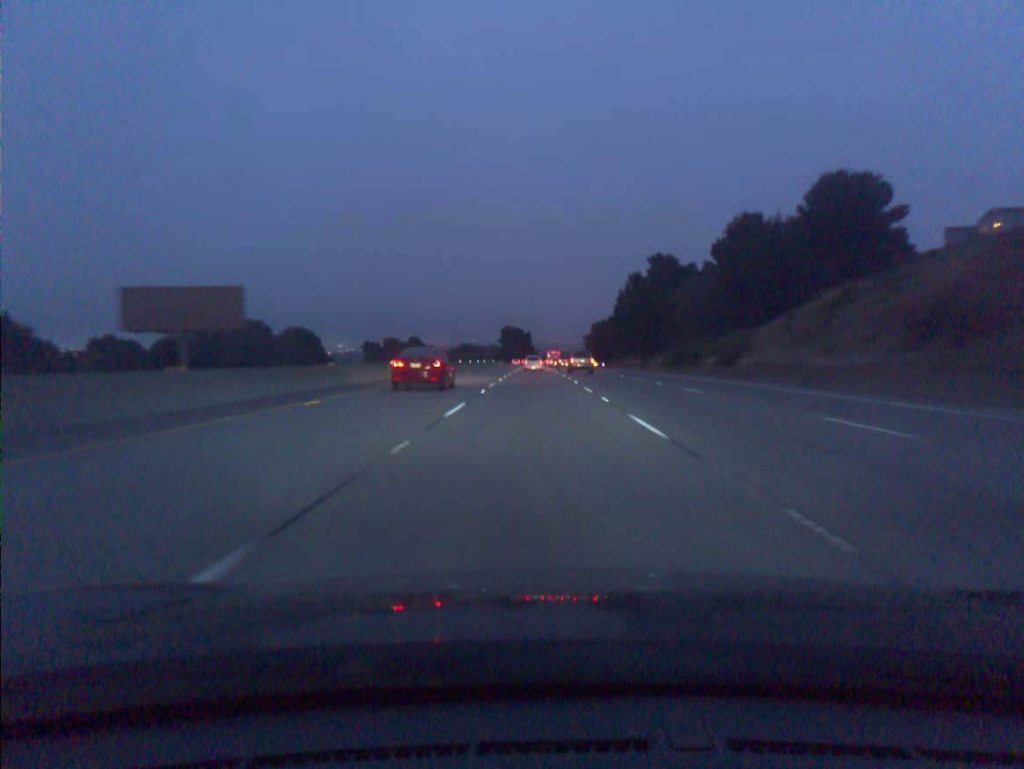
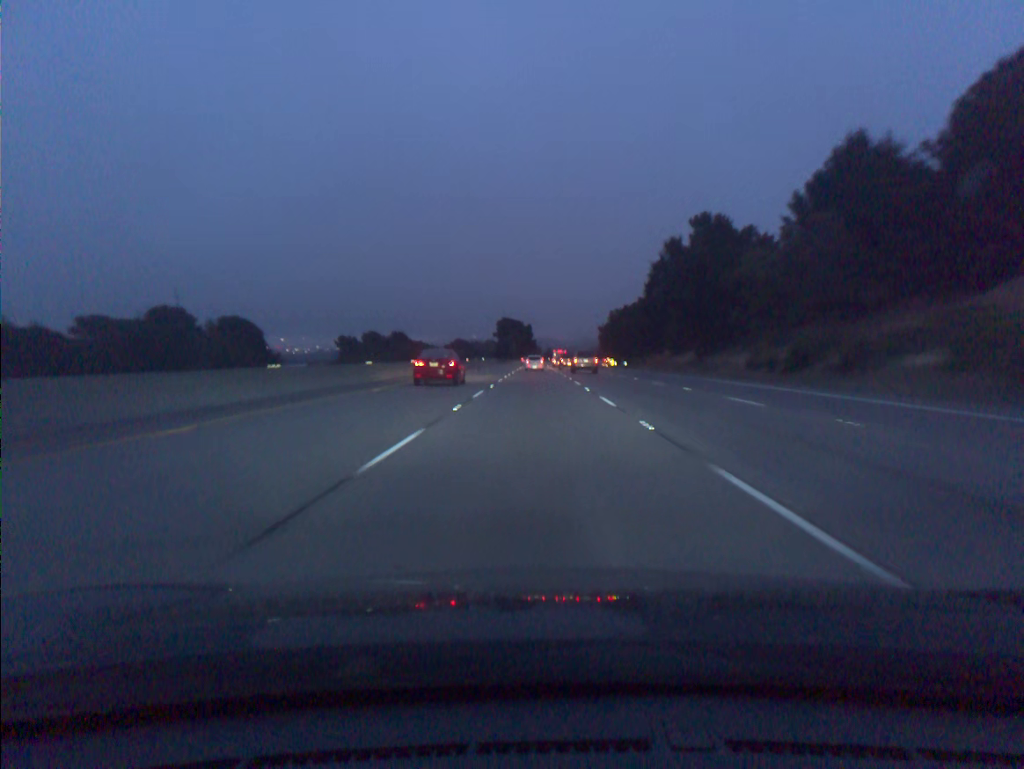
(0.0, +36.5) m; 0°
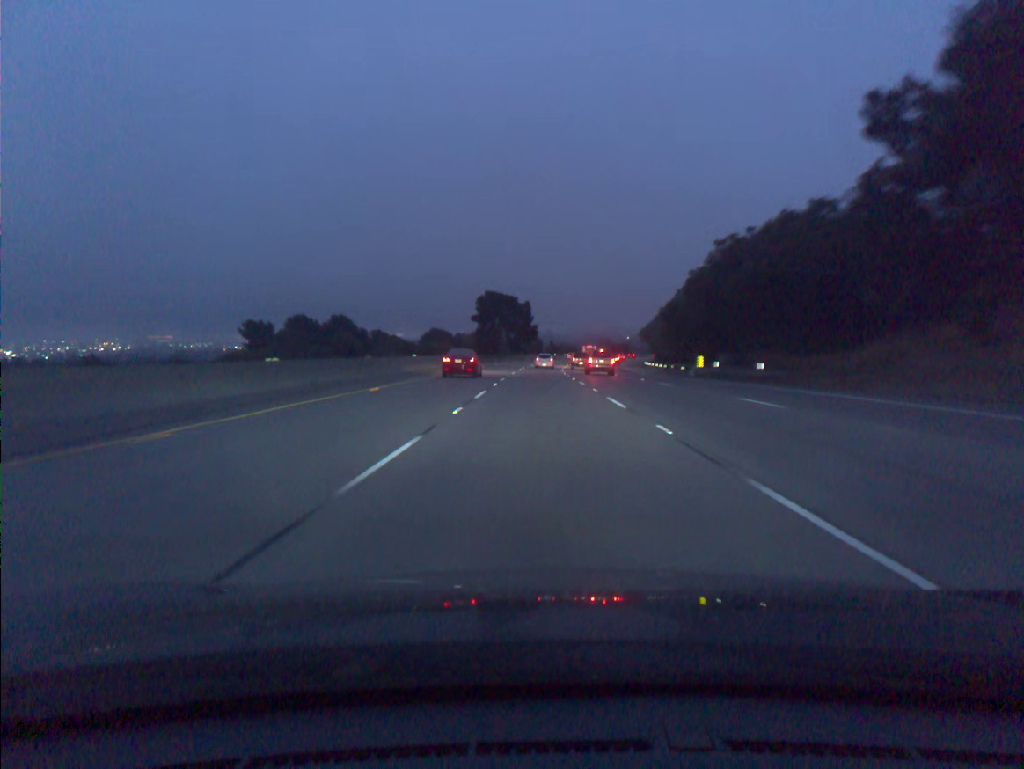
(-0.1, +74.0) m; 0°
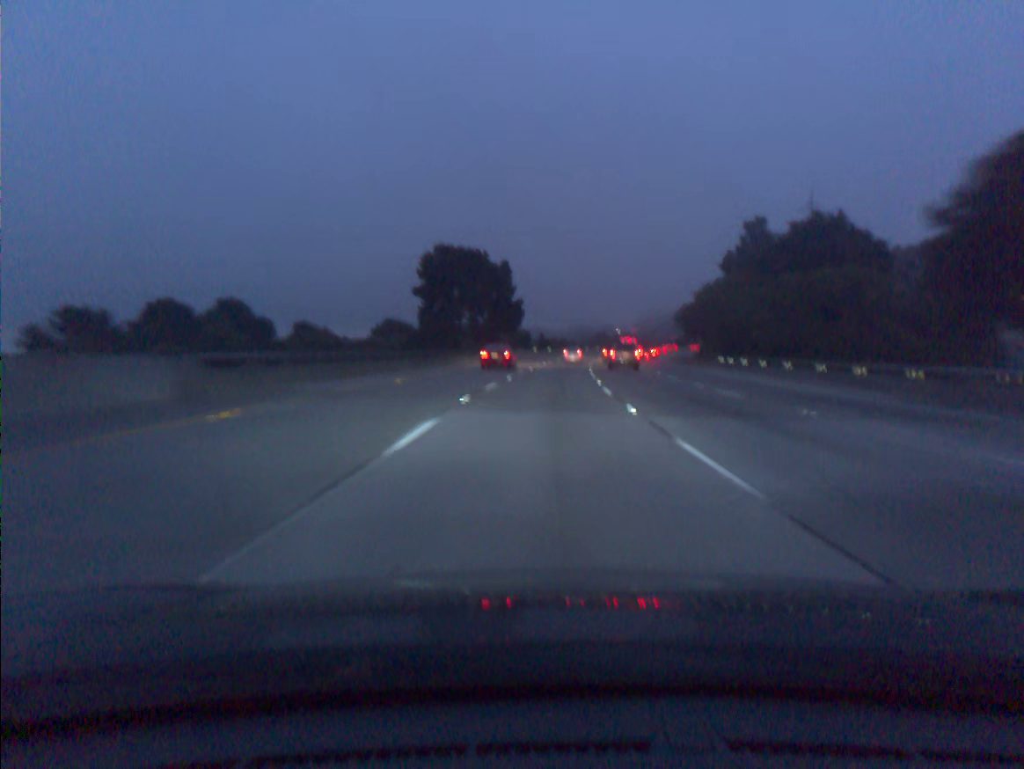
(+0.3, +55.9) m; +1°
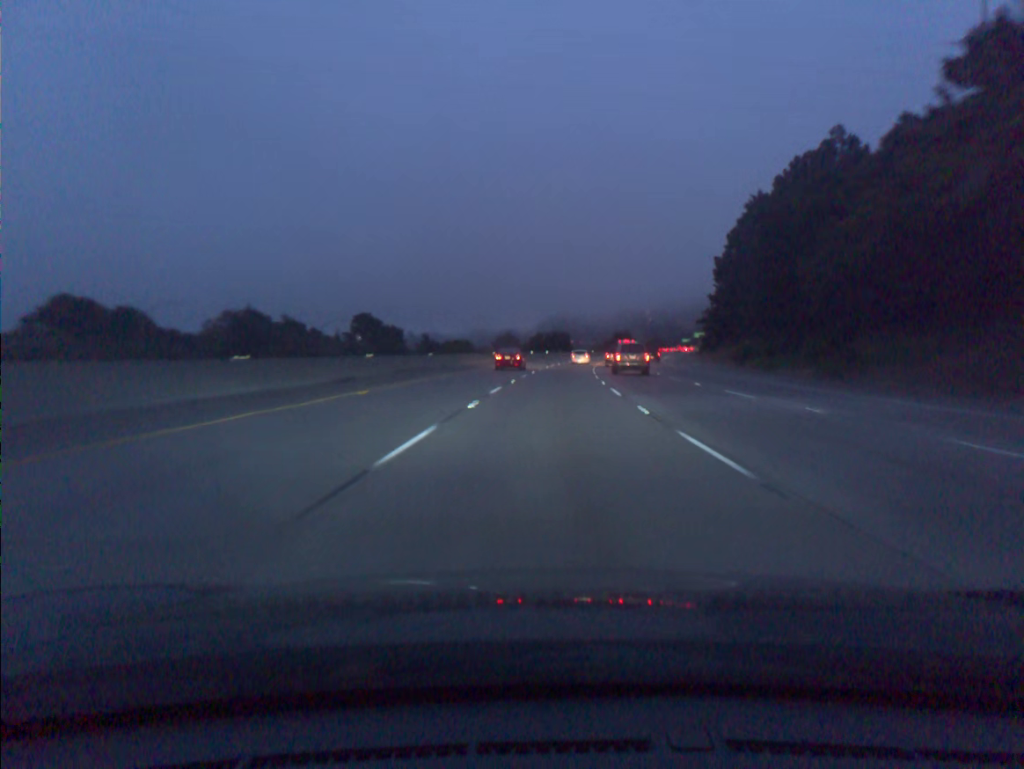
(+5.3, +92.7) m; +7°
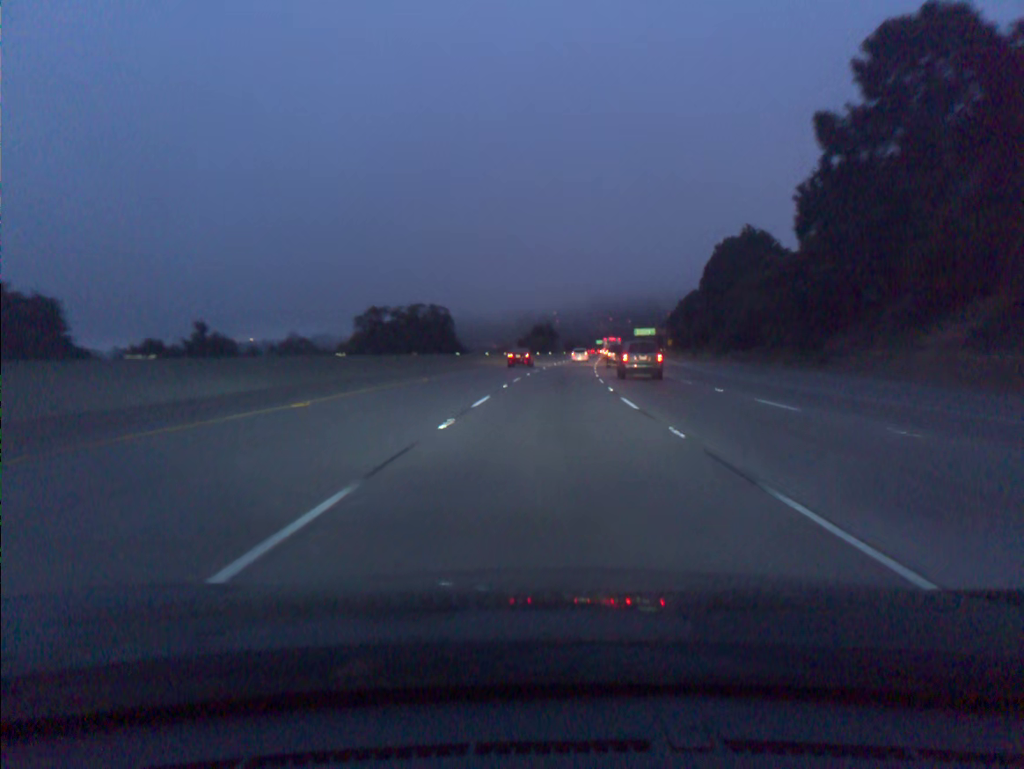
(+5.8, +92.5) m; +7°
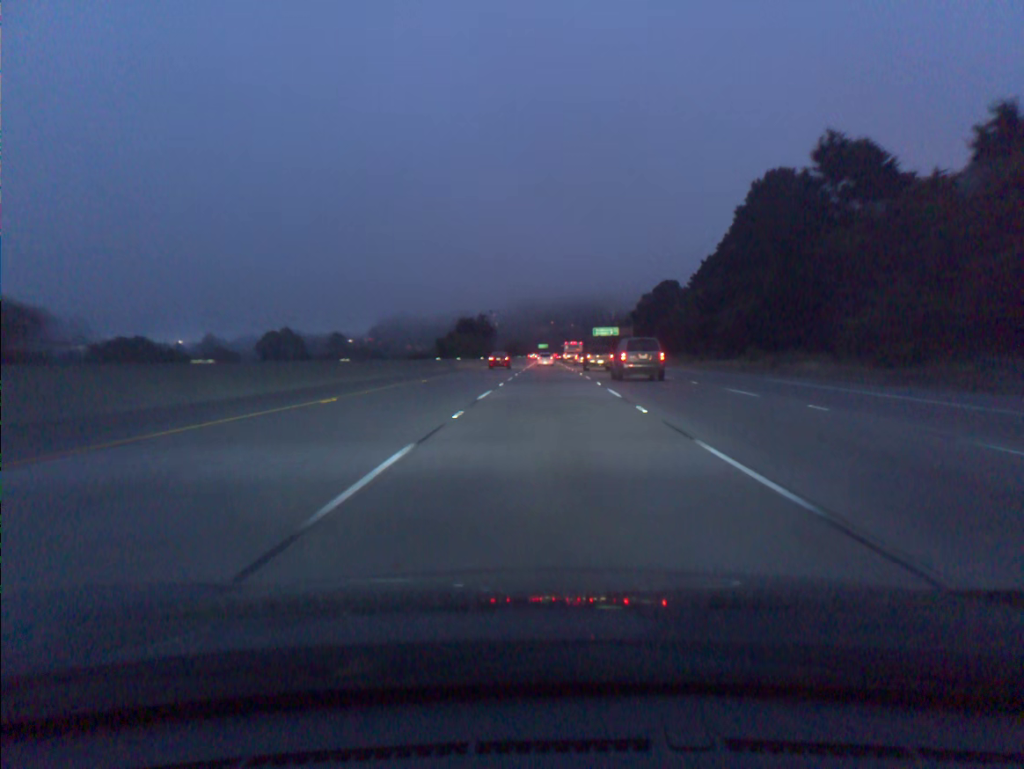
(+2.1, +55.5) m; +4°
